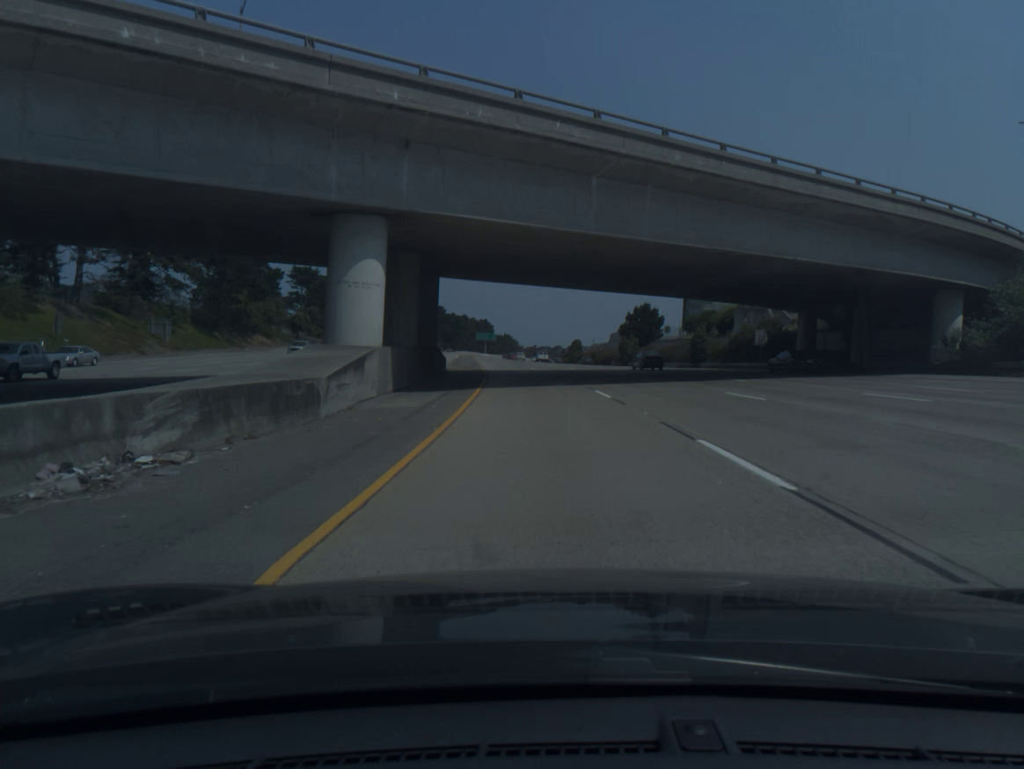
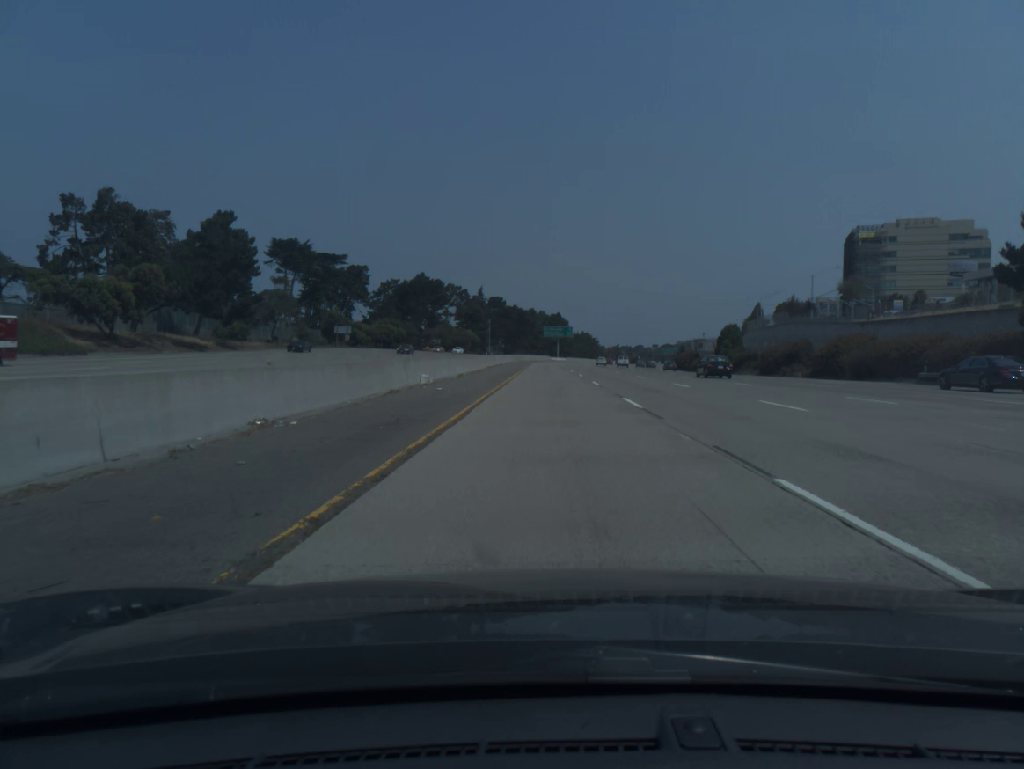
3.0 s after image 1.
(-6.6, +97.9) m; -6°
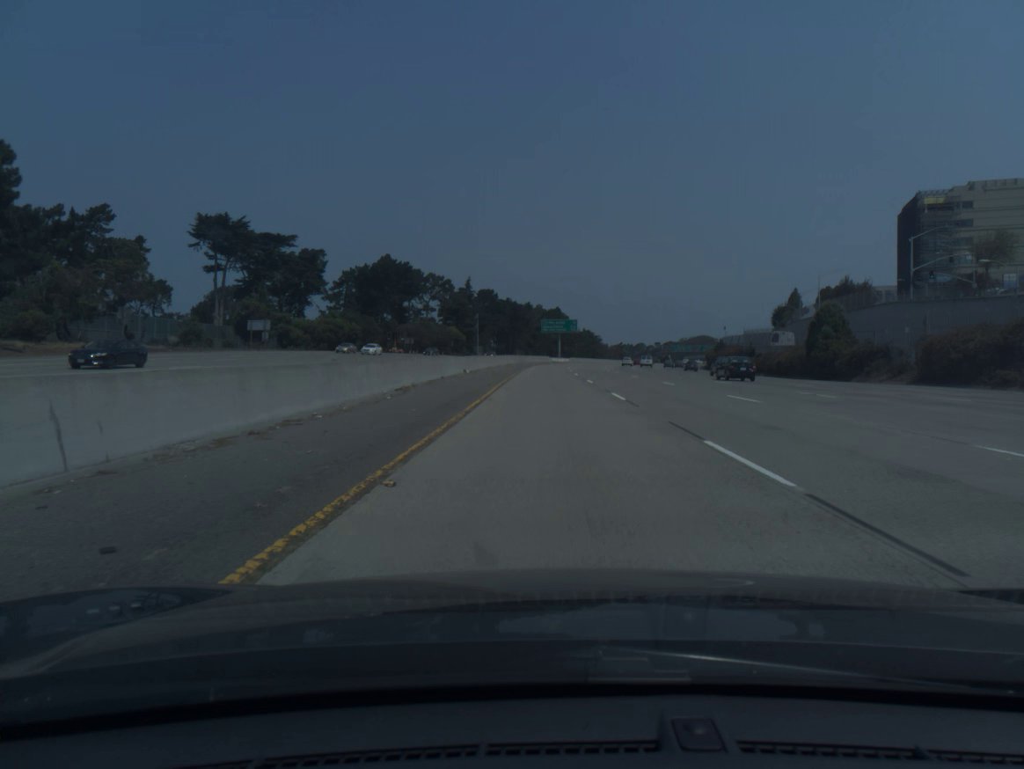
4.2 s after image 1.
(+0.1, +39.4) m; 0°
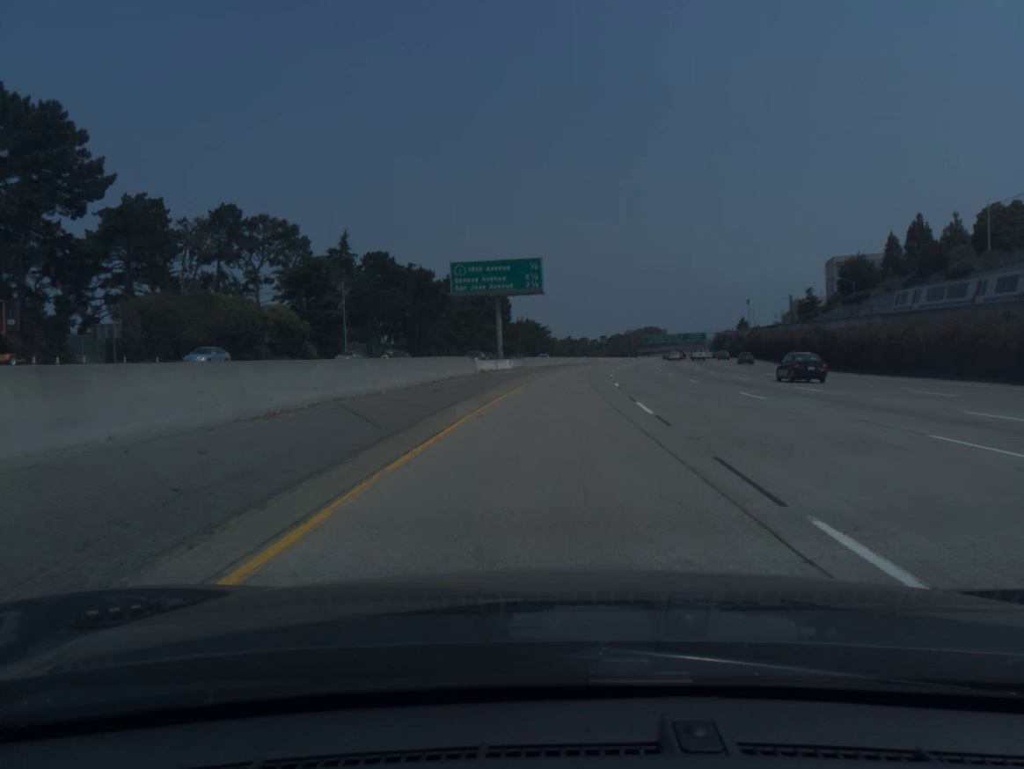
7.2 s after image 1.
(+1.6, +98.4) m; +4°
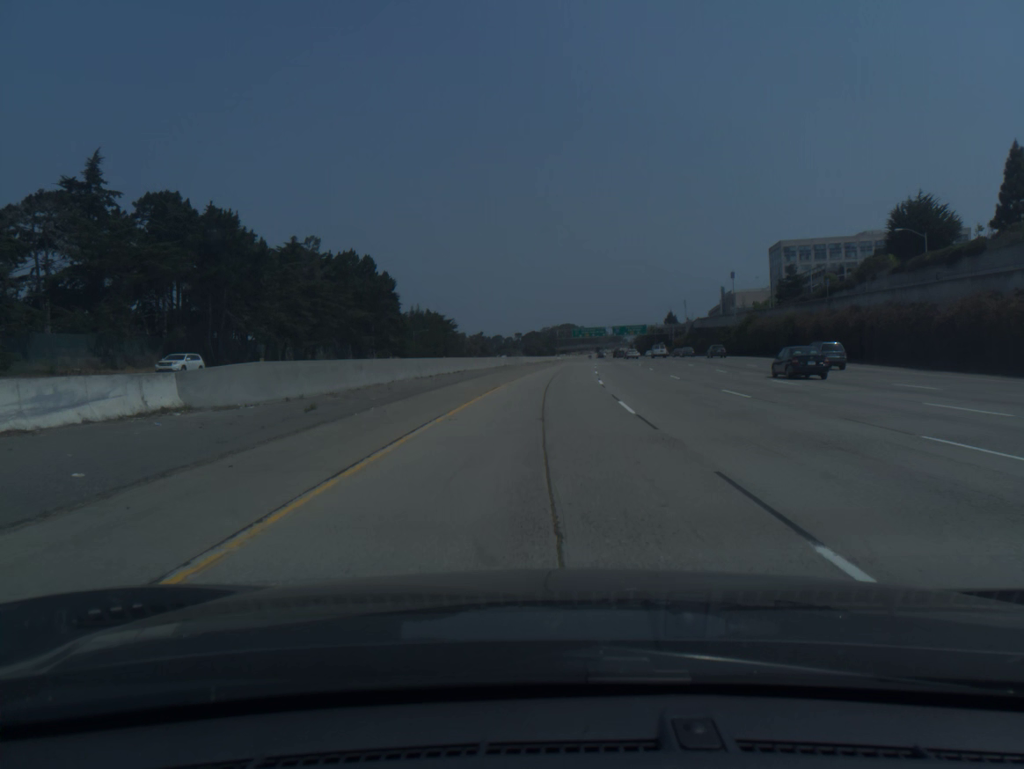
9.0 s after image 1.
(+3.6, +58.9) m; +6°
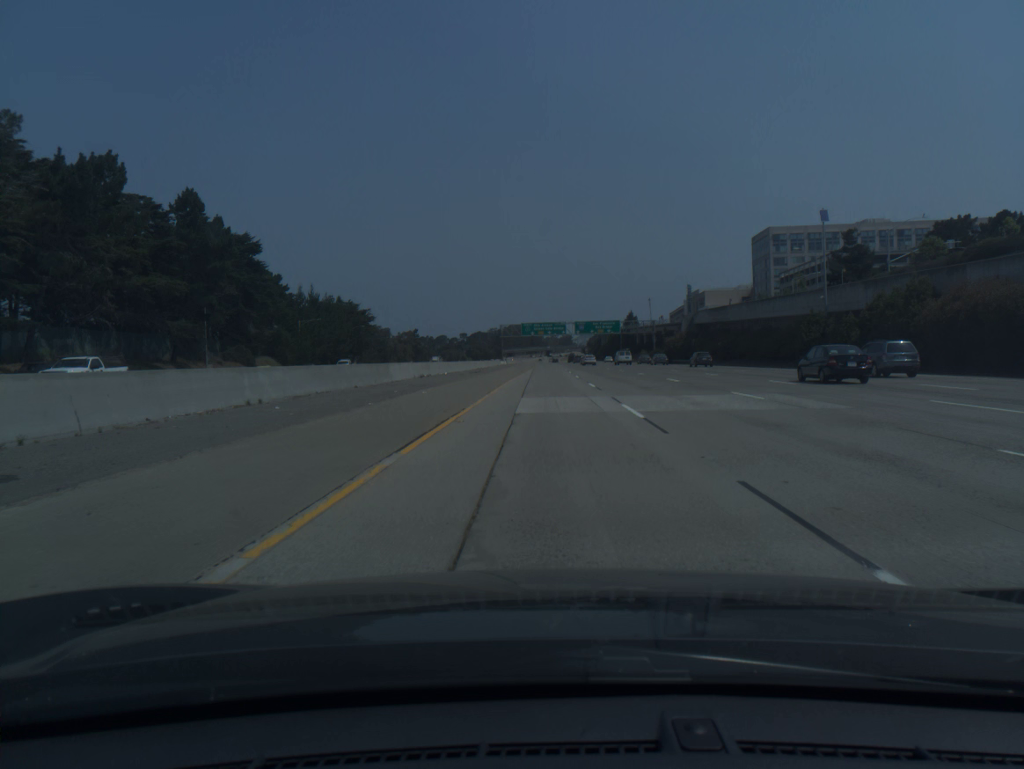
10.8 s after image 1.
(+2.1, +59.2) m; +4°
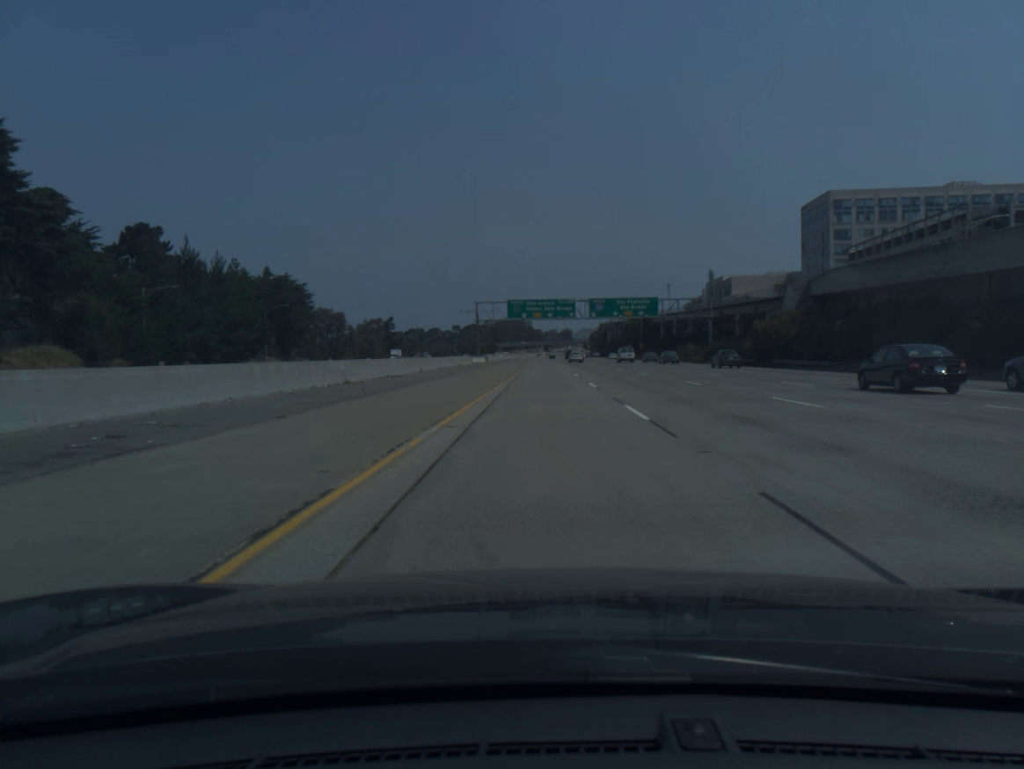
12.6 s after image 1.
(+0.3, +59.4) m; 0°
